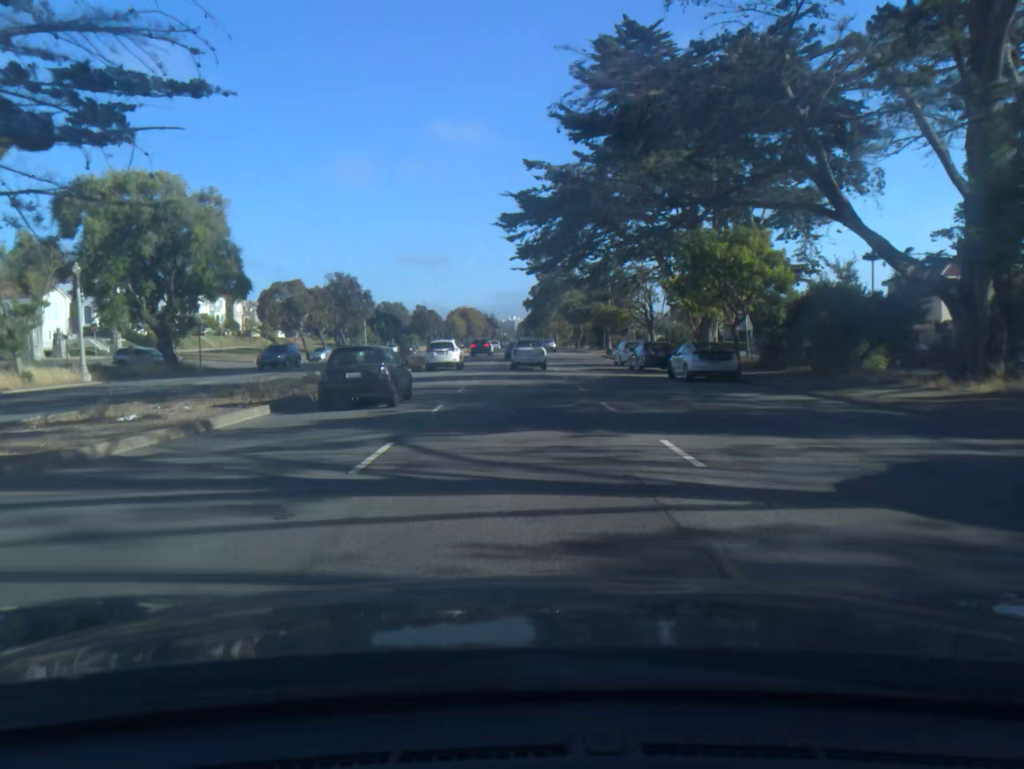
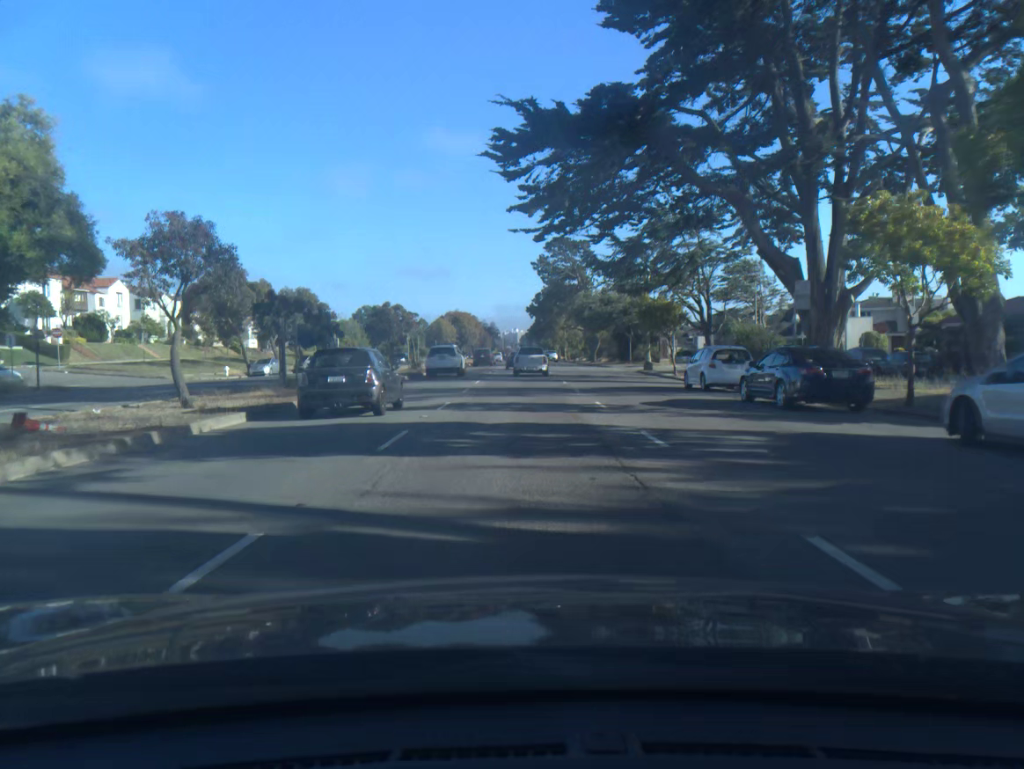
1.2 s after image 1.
(0.0, +20.2) m; 0°
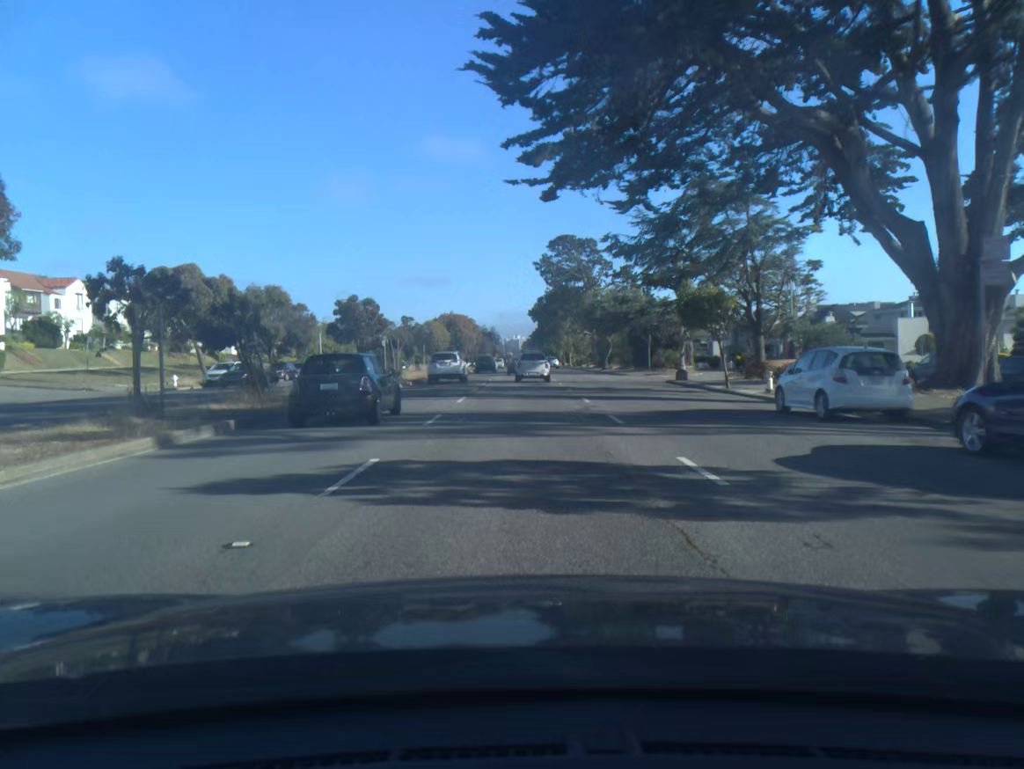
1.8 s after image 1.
(0.0, +10.1) m; 0°
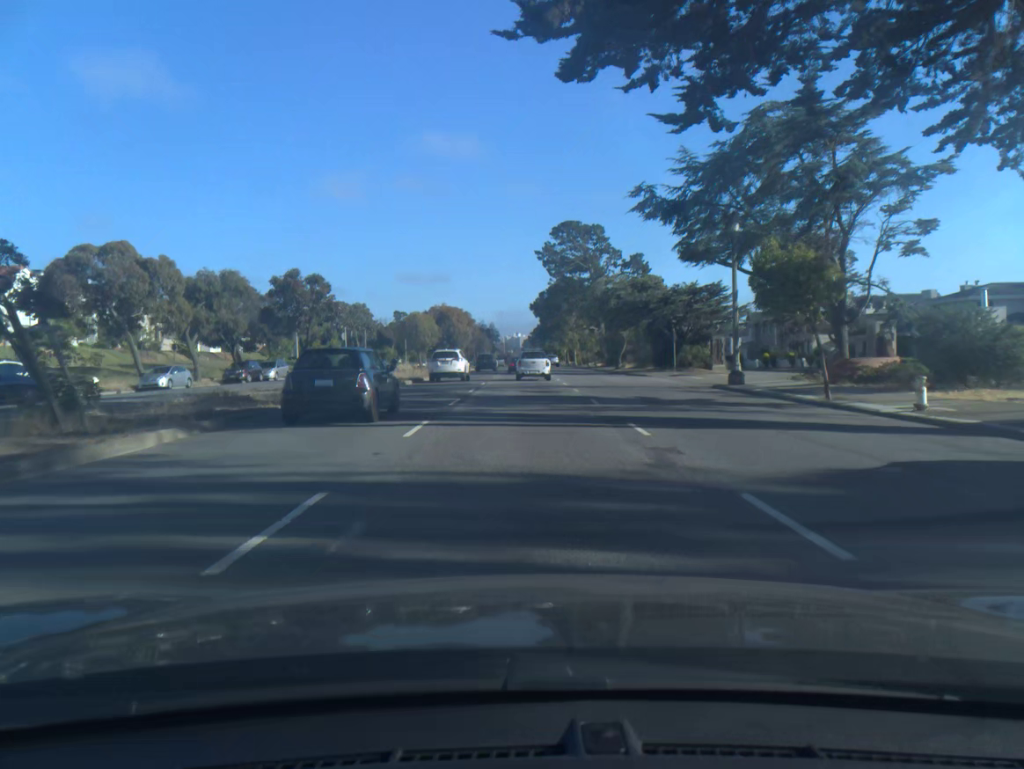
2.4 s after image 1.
(0.0, +10.1) m; 0°
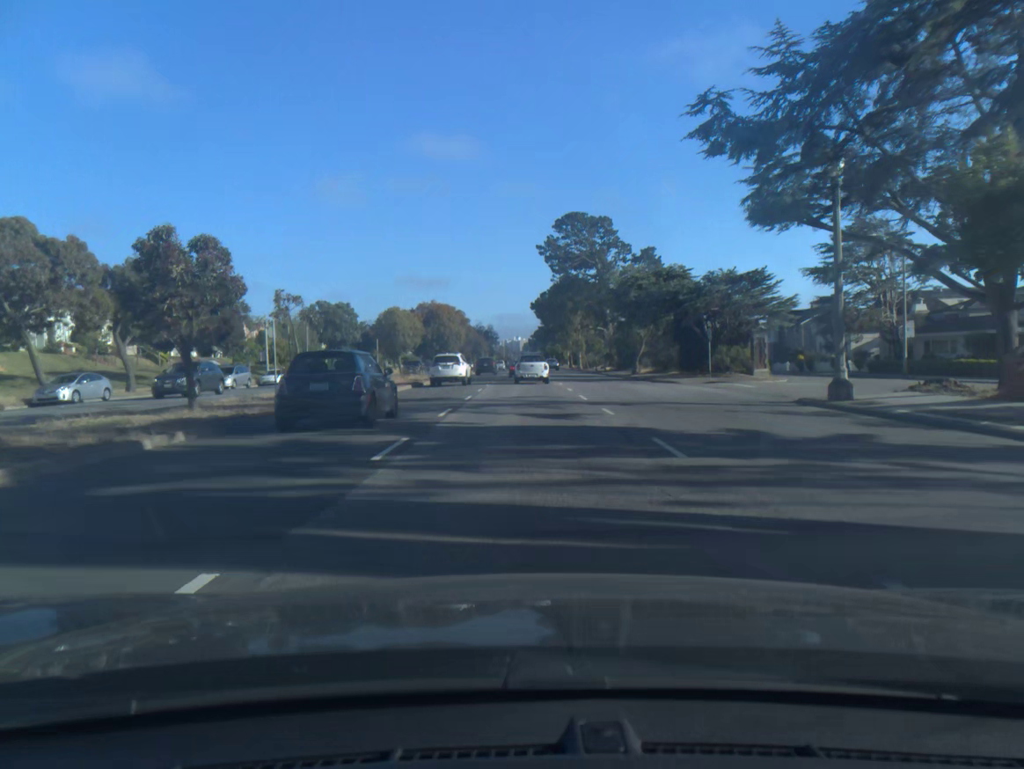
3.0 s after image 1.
(0.0, +10.0) m; 0°
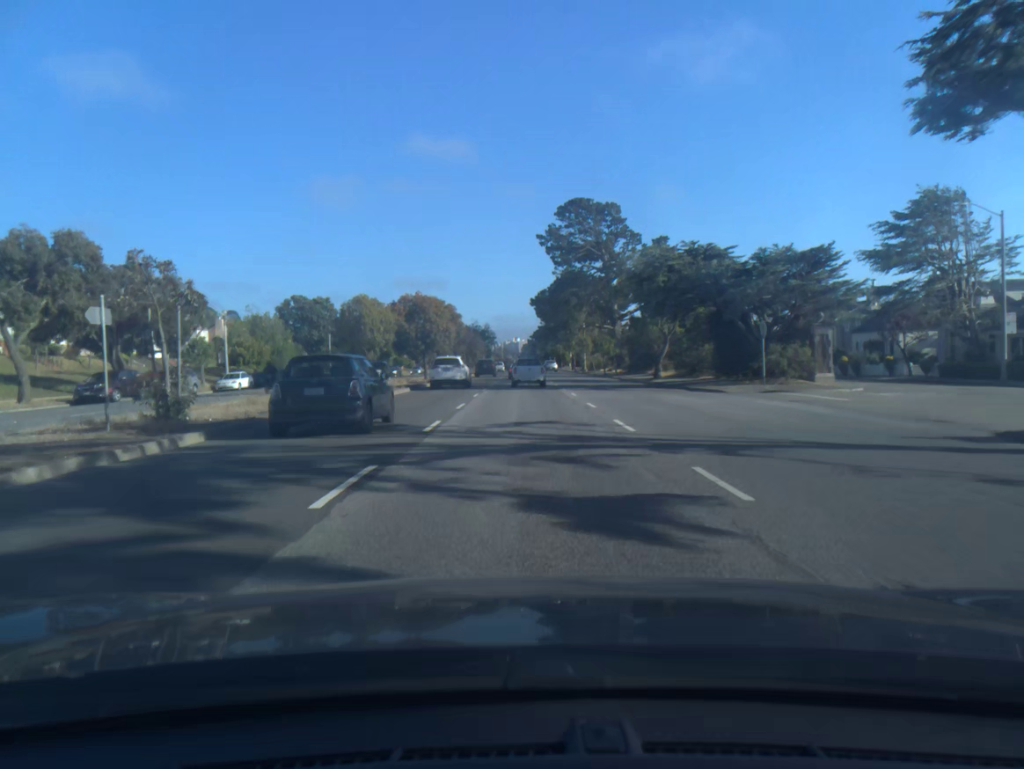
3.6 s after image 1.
(0.0, +10.0) m; 0°
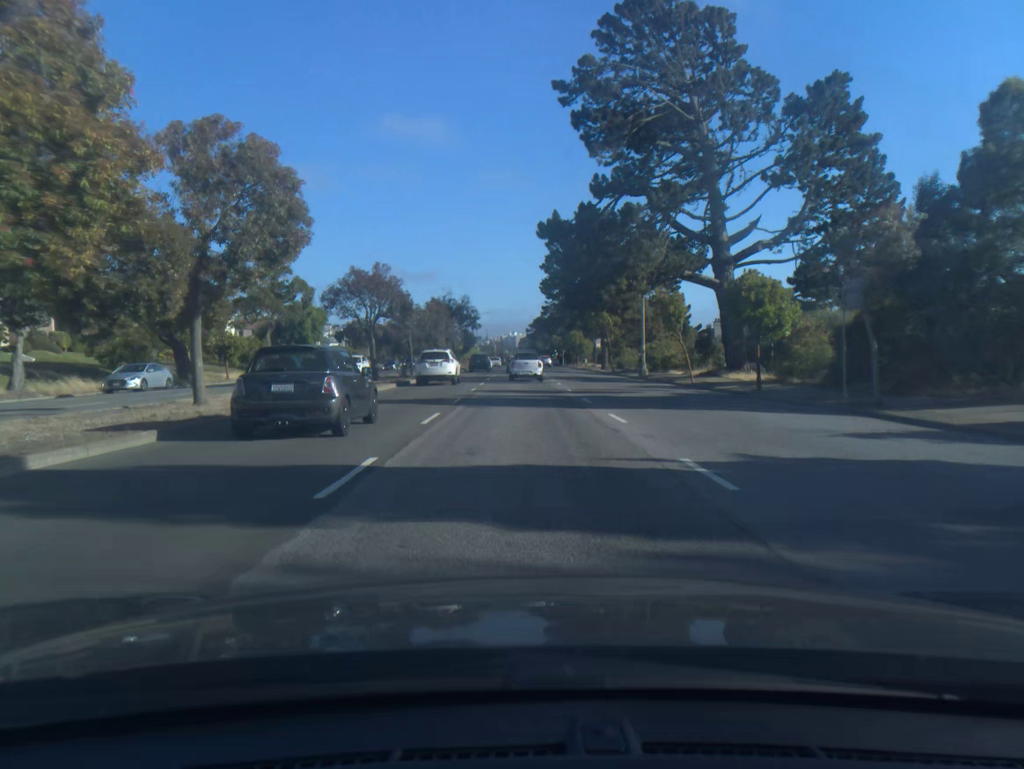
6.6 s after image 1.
(+0.2, +50.5) m; 0°
